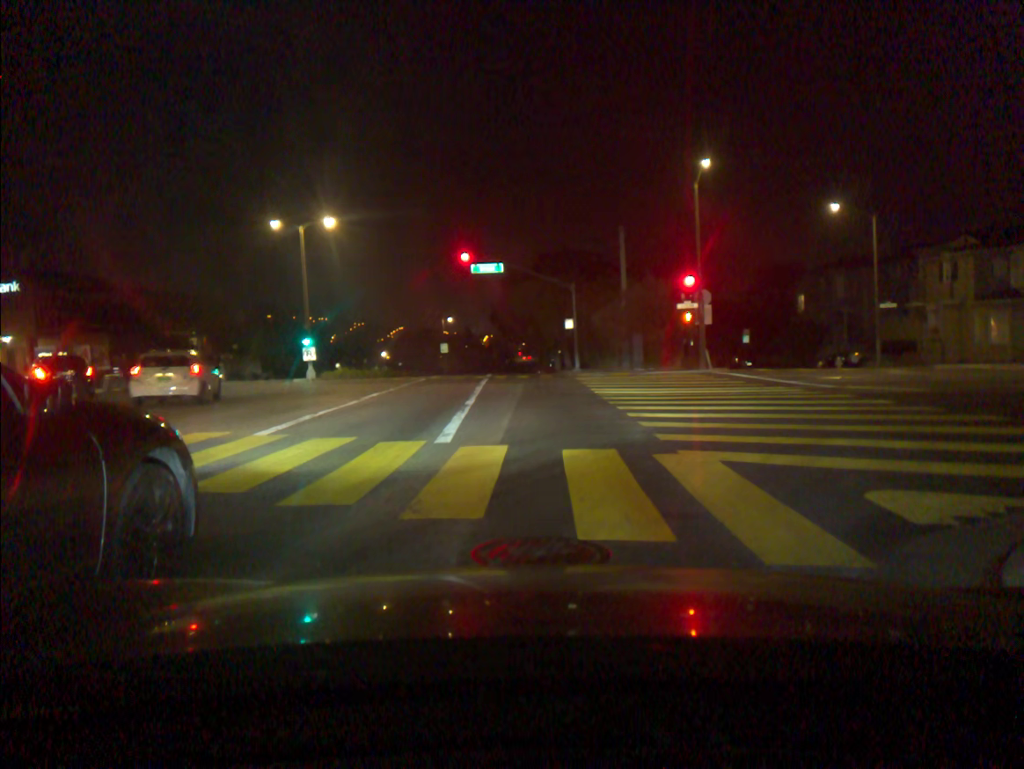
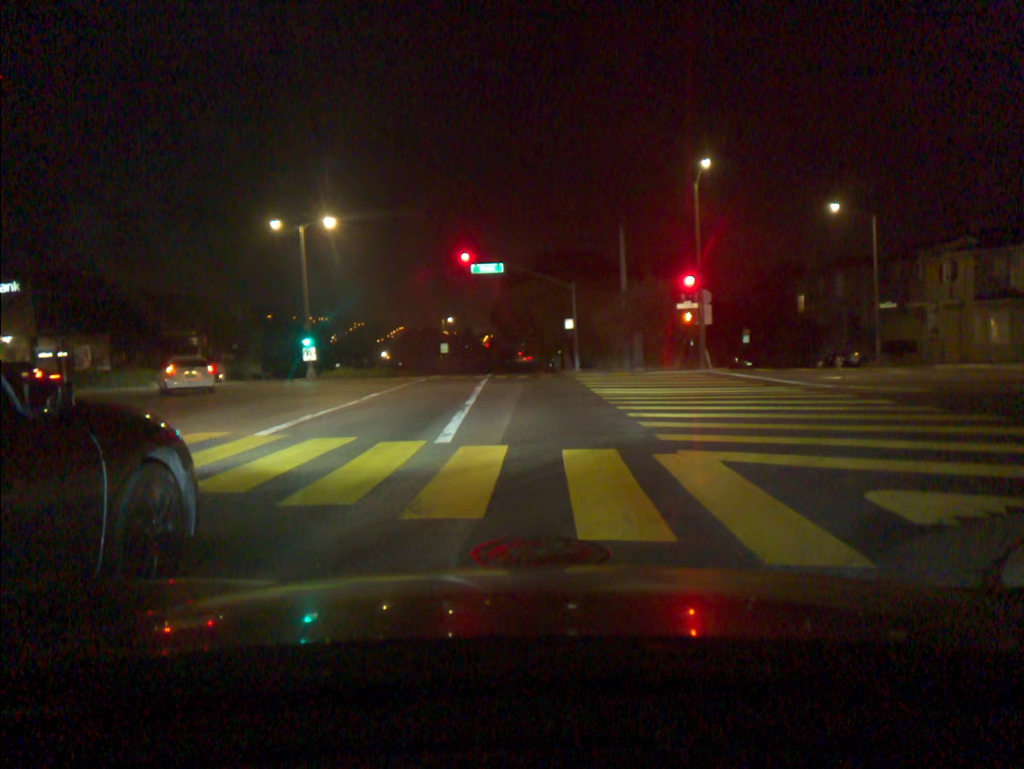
(0.0, 0.0) m; 0°
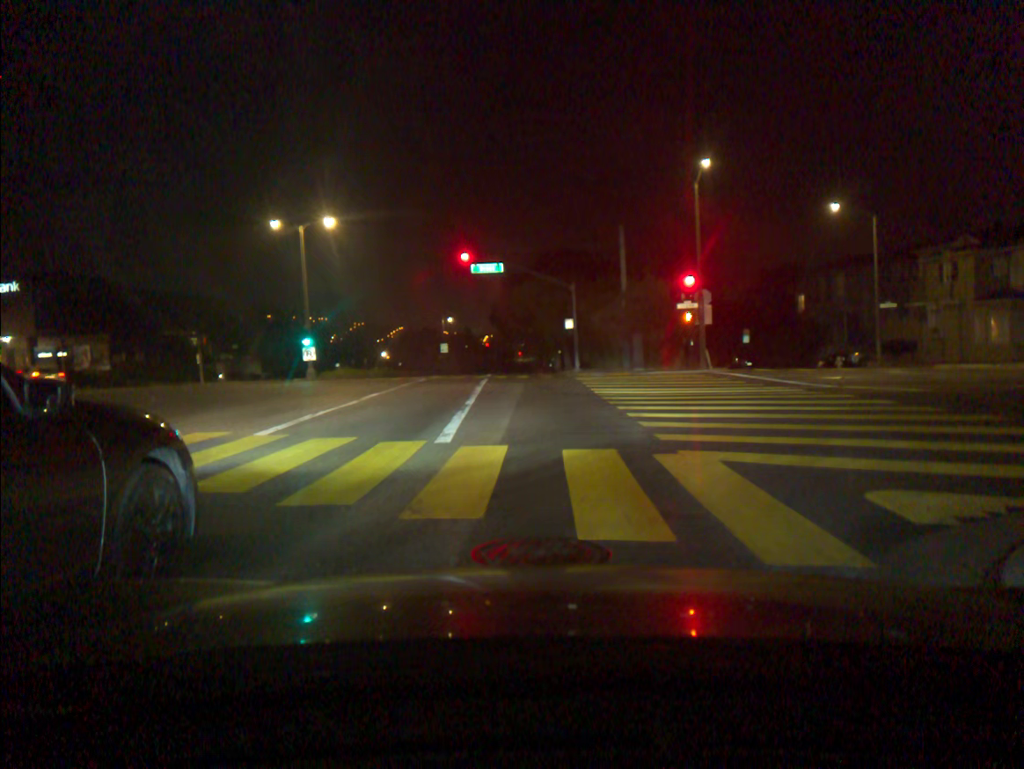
(0.0, 0.0) m; 0°
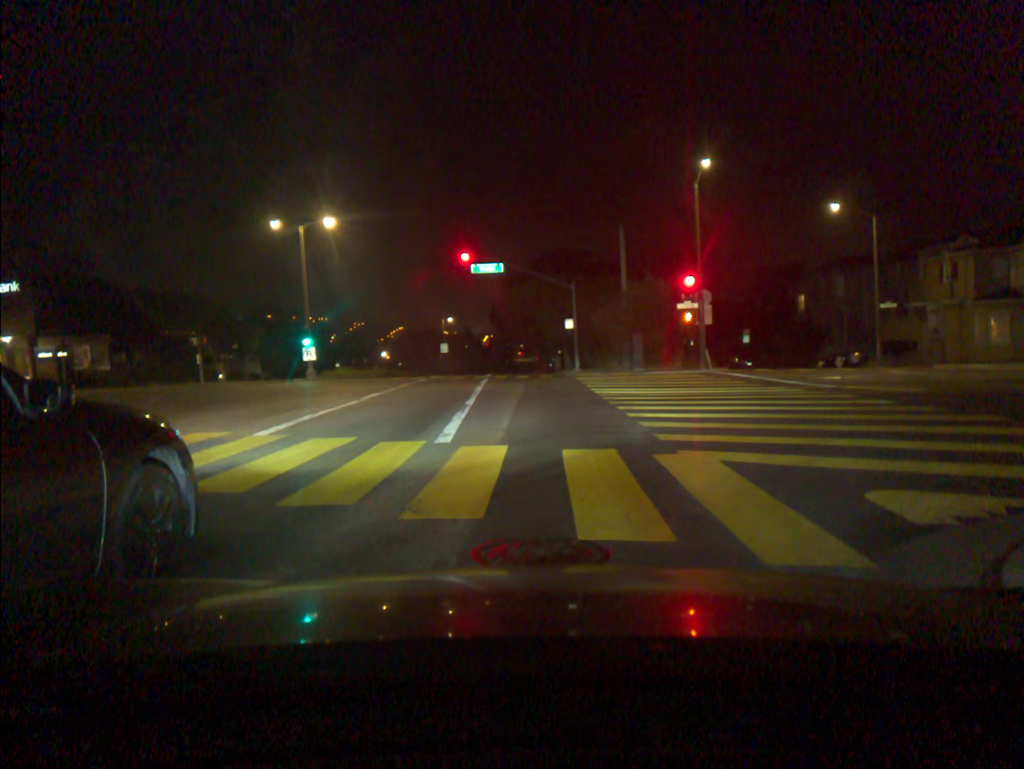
(0.0, 0.0) m; 0°
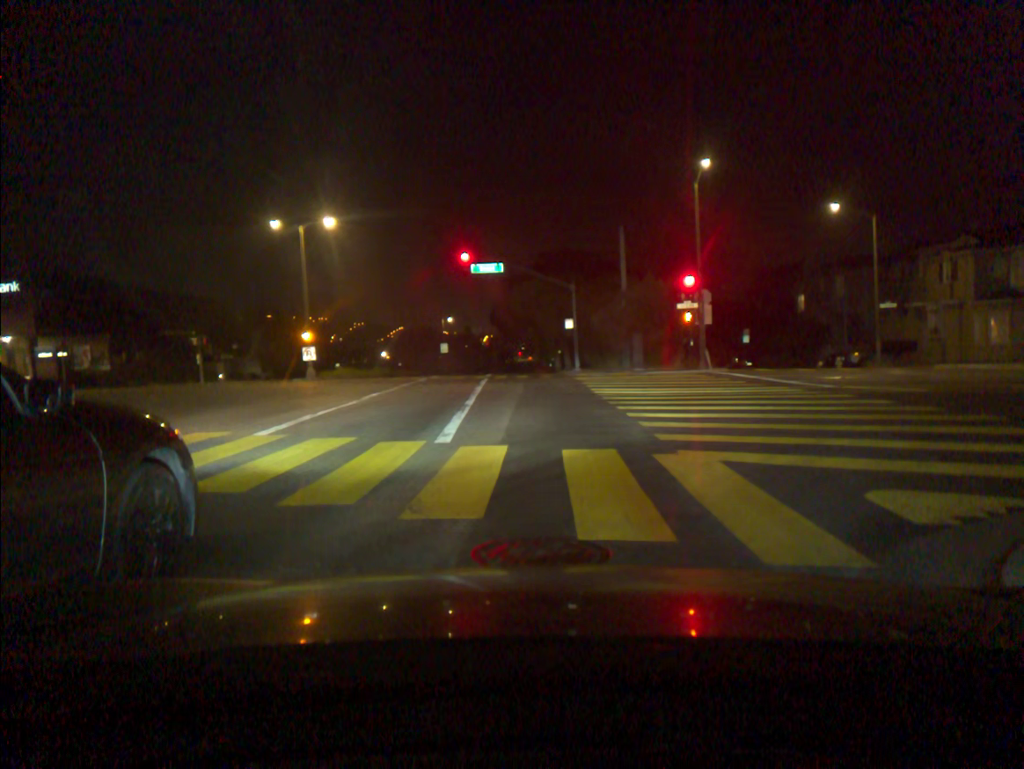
(0.0, 0.0) m; 0°
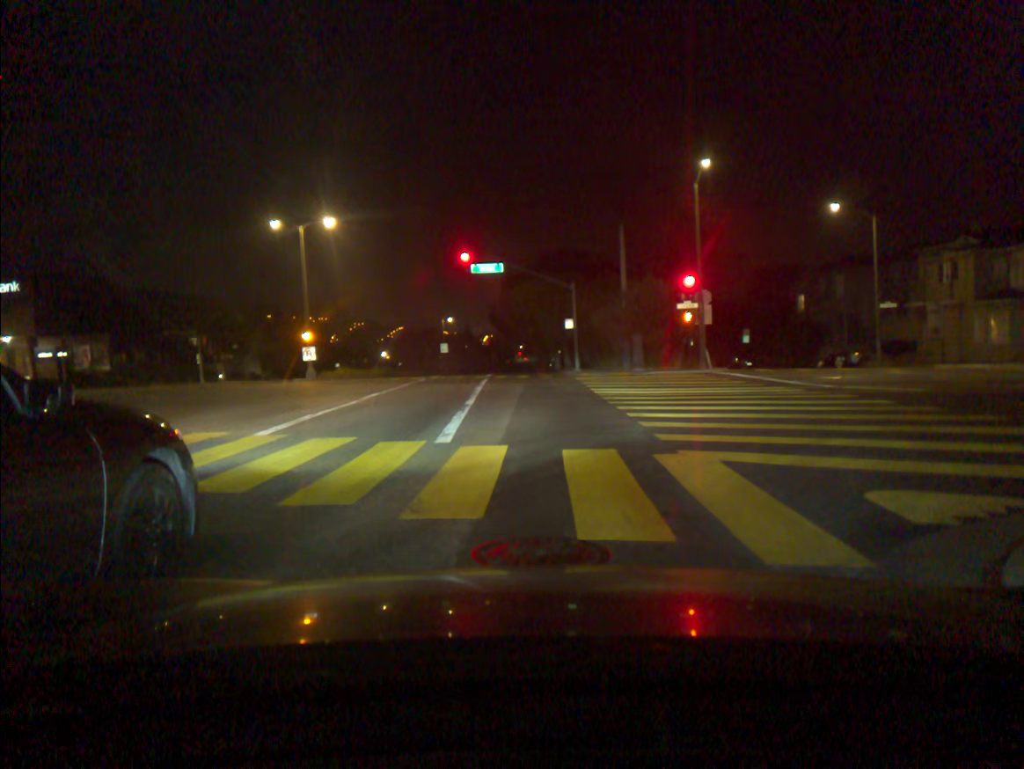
(0.0, 0.0) m; 0°
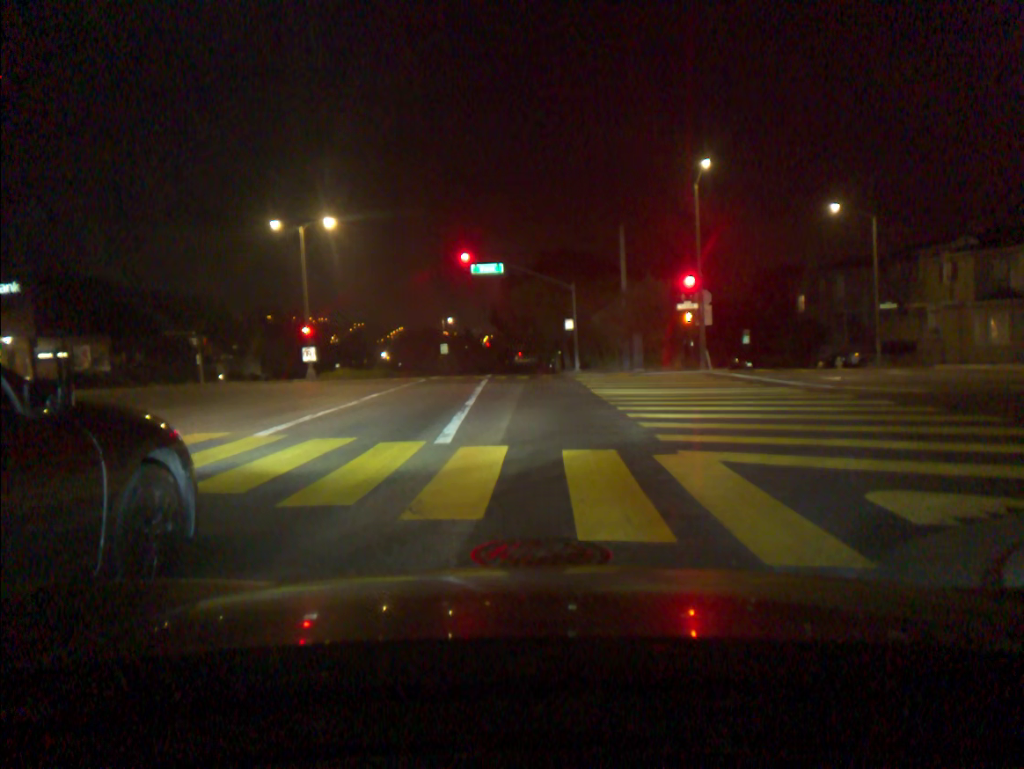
(0.0, 0.0) m; 0°
